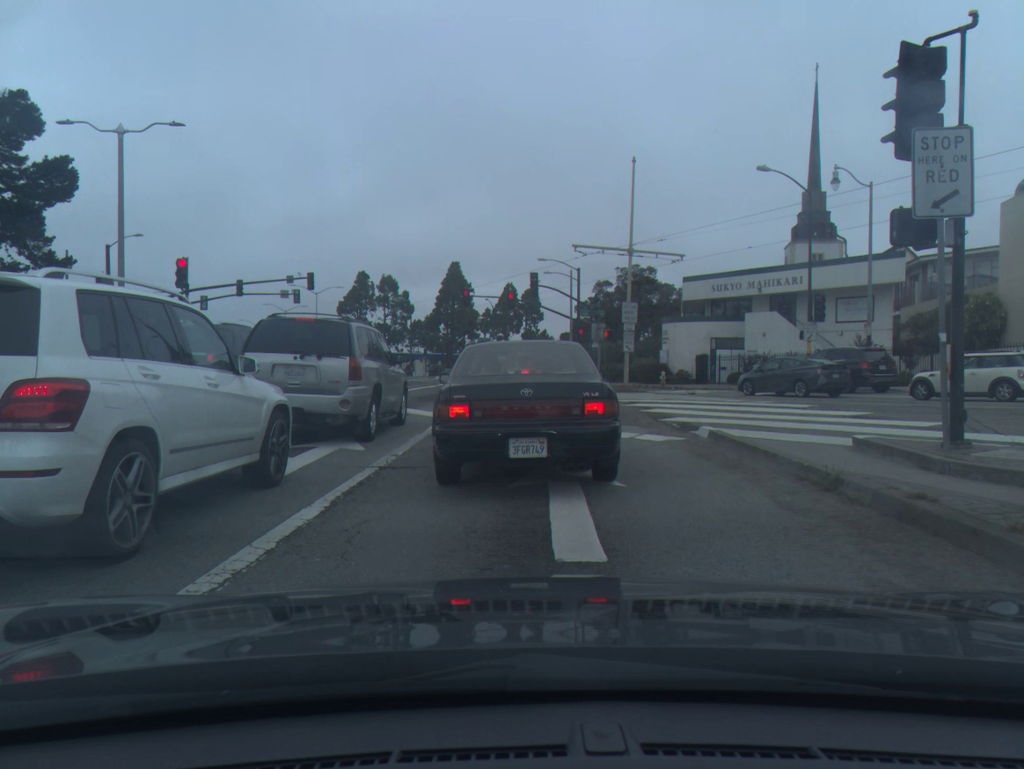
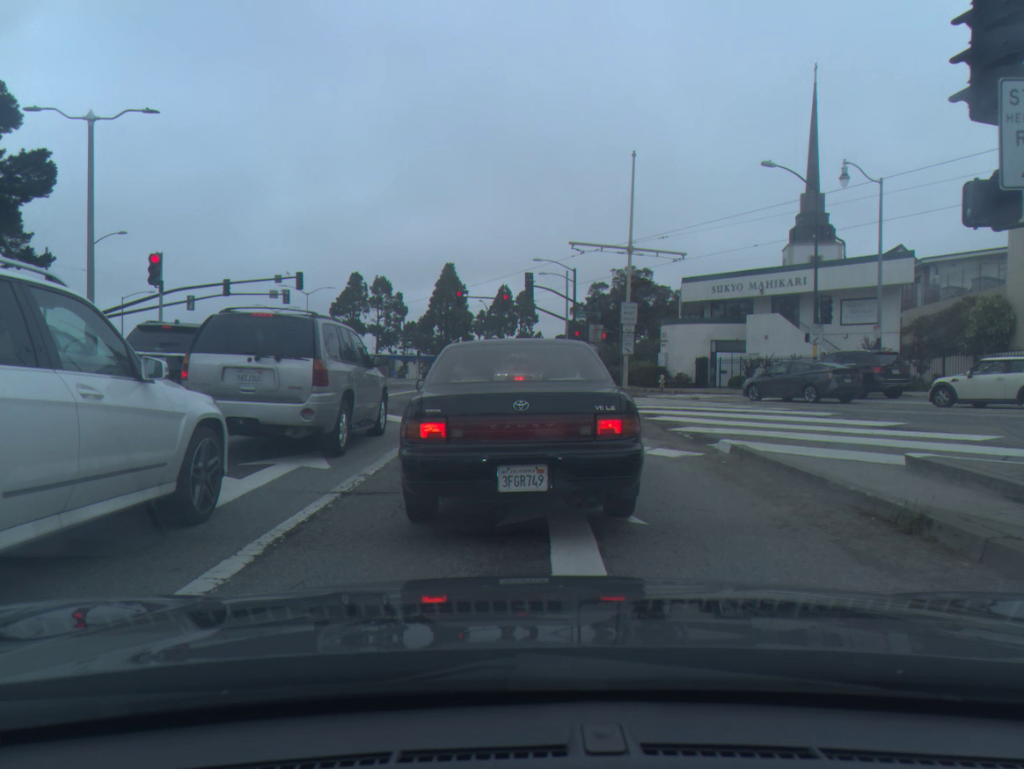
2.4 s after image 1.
(0.0, +1.6) m; 0°
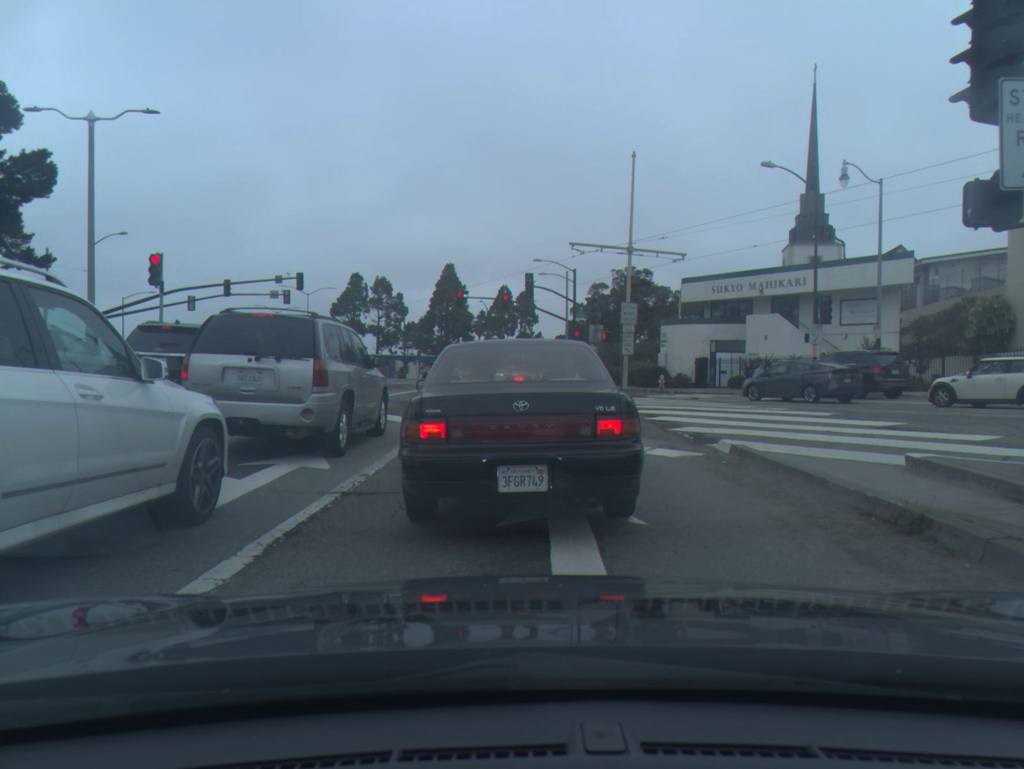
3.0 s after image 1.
(0.0, 0.0) m; 0°
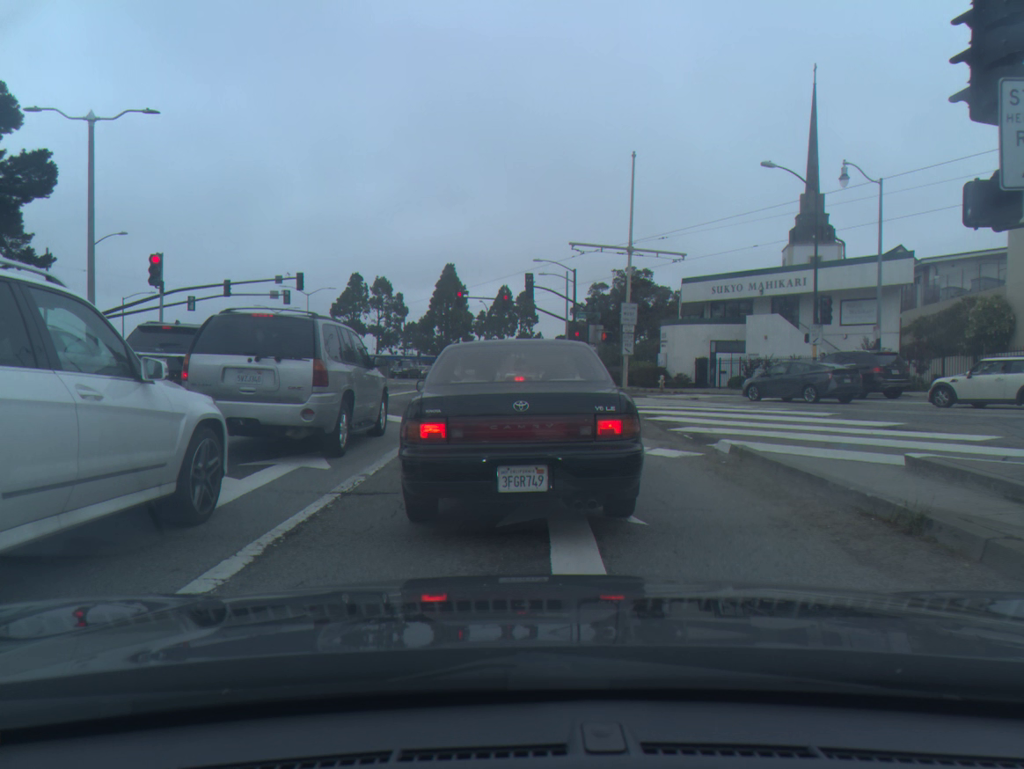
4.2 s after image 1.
(0.0, 0.0) m; 0°
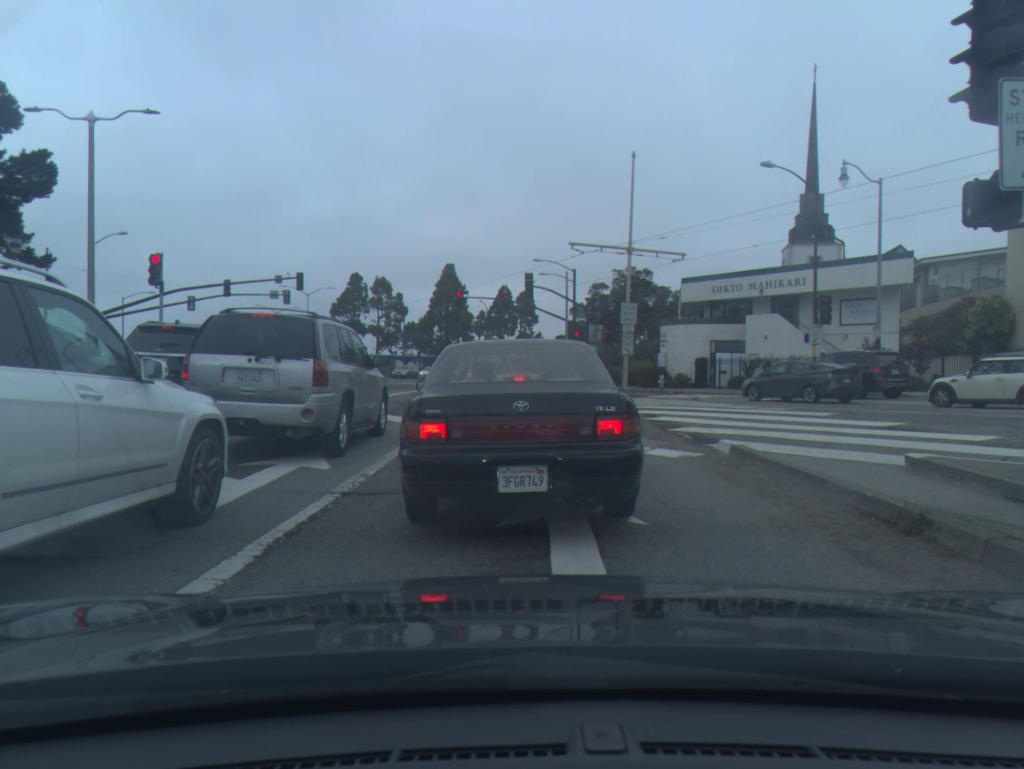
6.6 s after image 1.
(0.0, 0.0) m; 0°
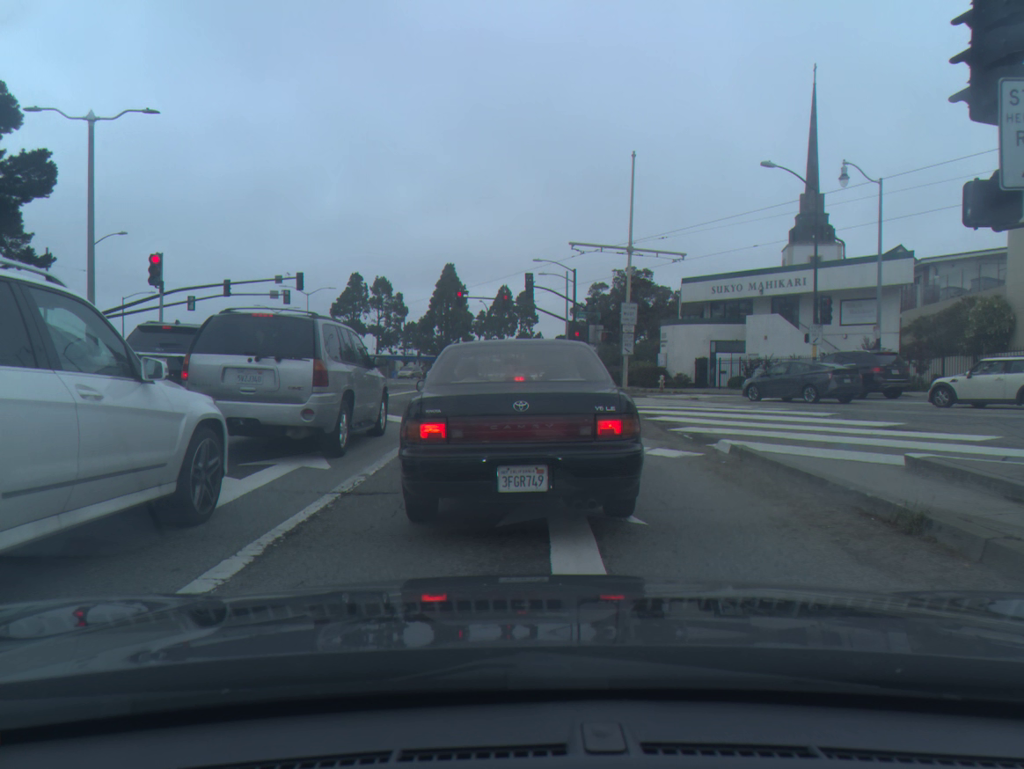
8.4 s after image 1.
(+0.1, -0.2) m; 0°
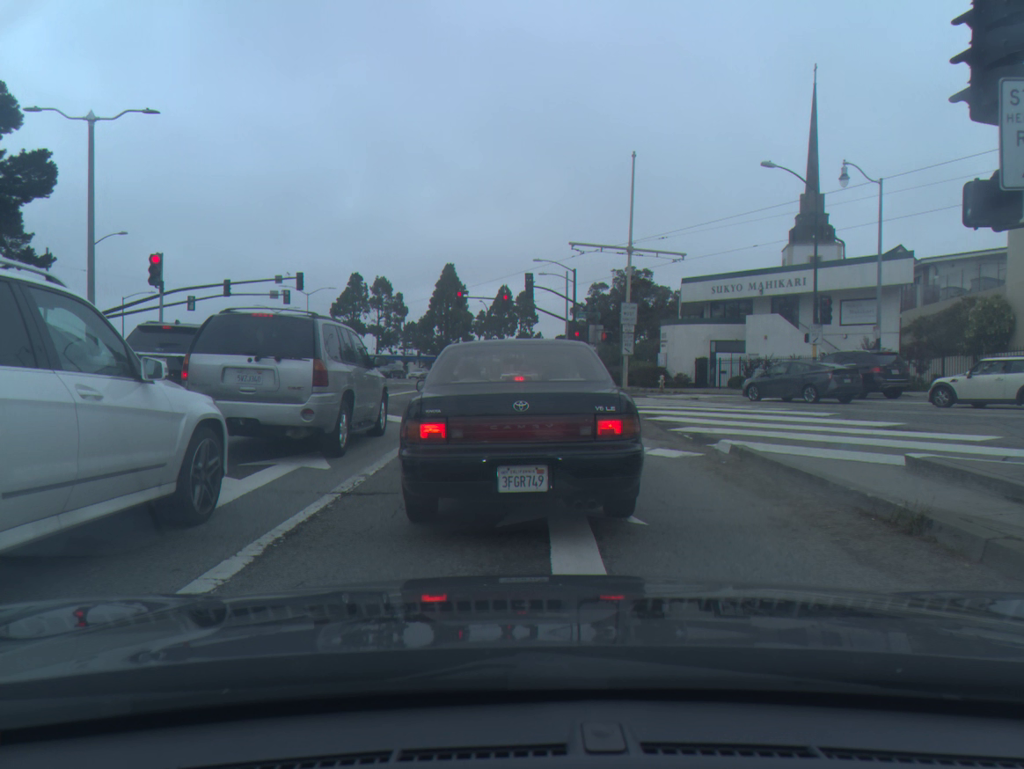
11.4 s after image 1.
(0.0, 0.0) m; 0°
